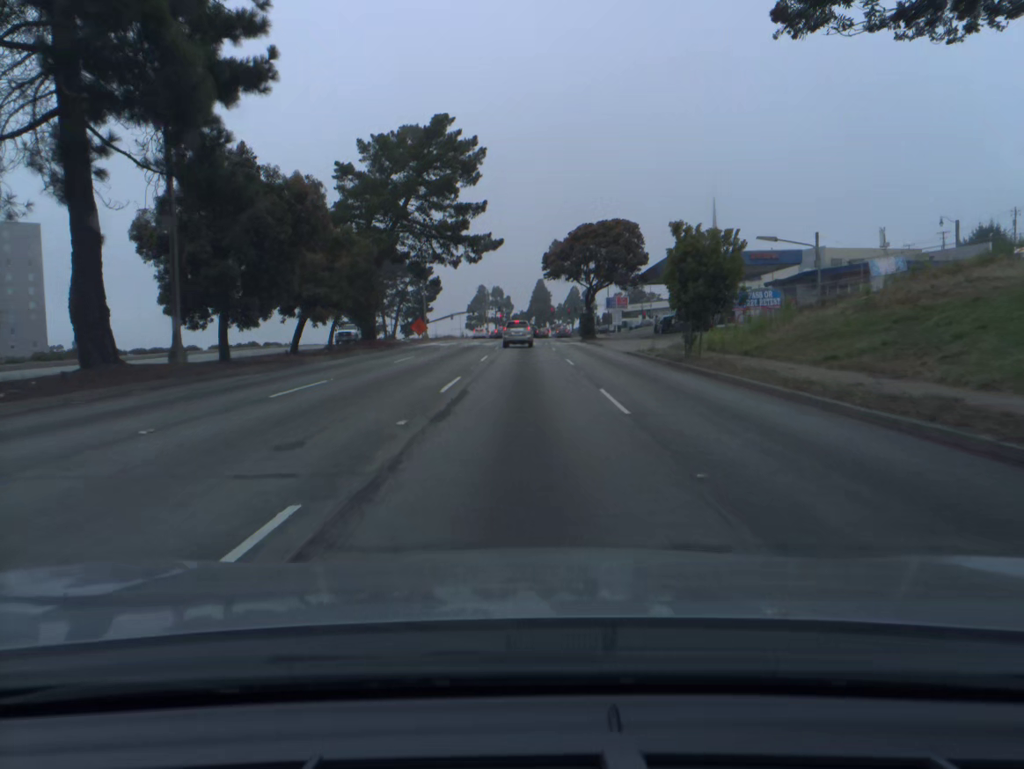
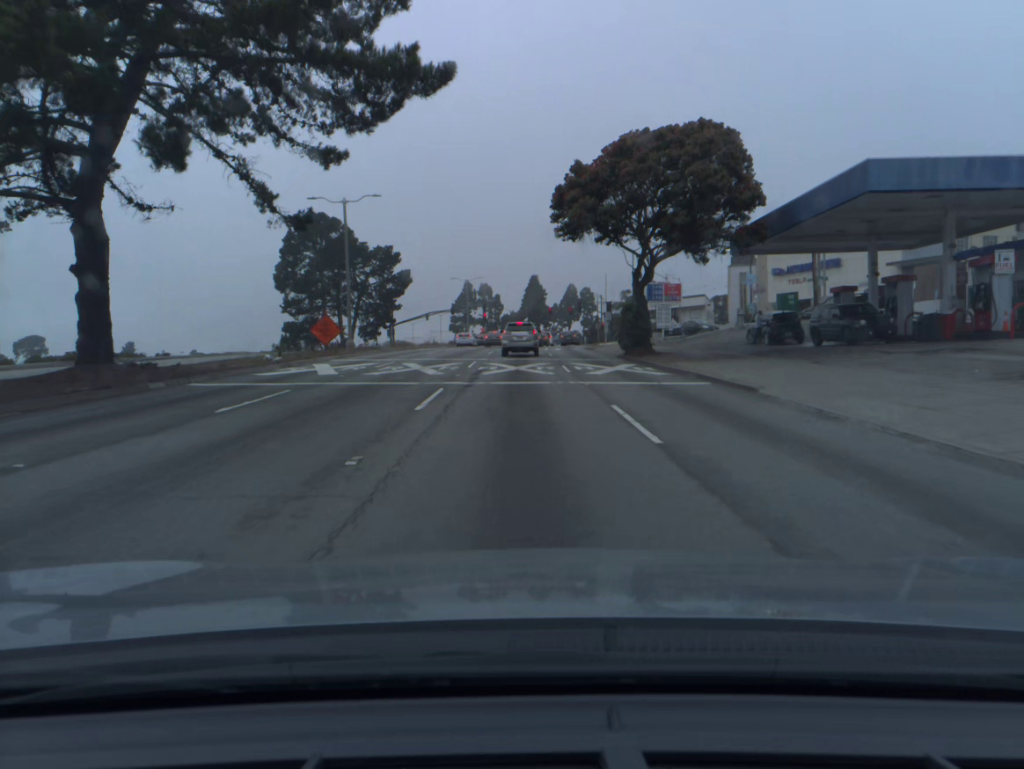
(+0.1, +32.6) m; +1°
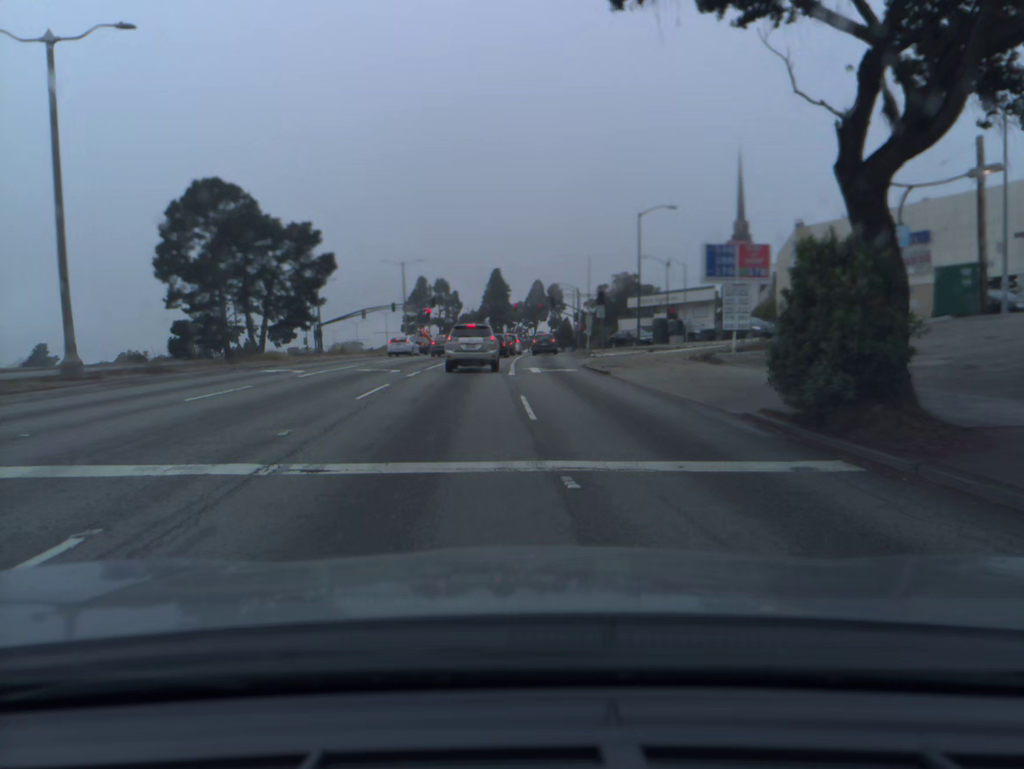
(+0.7, +26.8) m; +3°
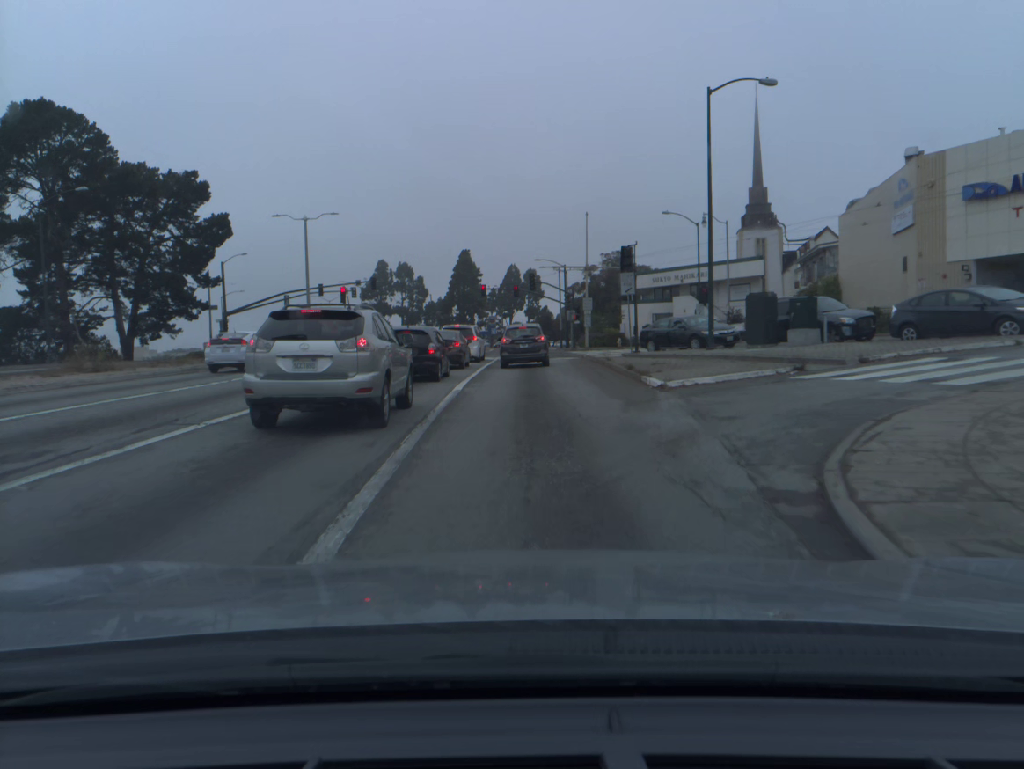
(+0.5, +28.6) m; +1°
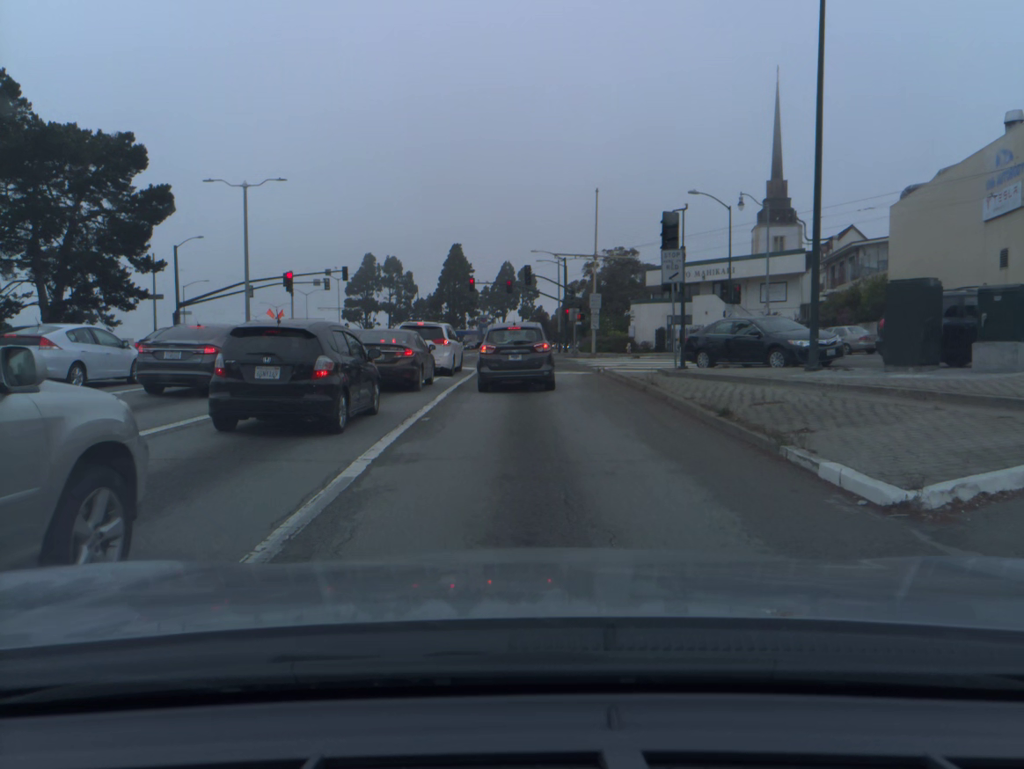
(+0.1, +10.9) m; +1°
